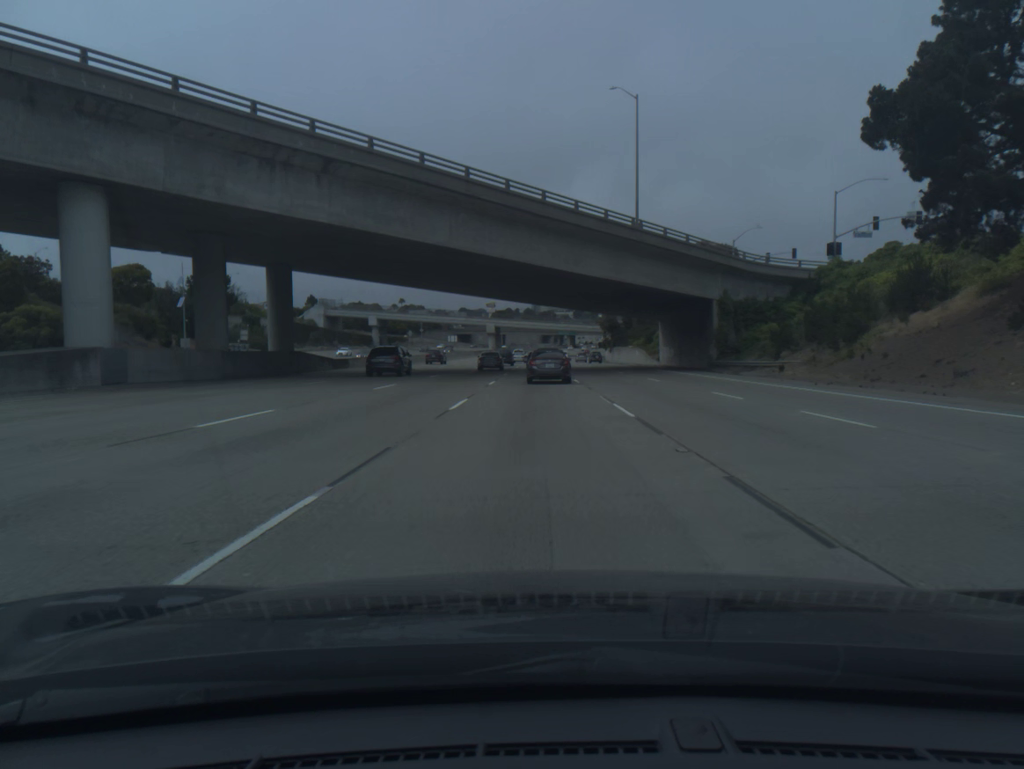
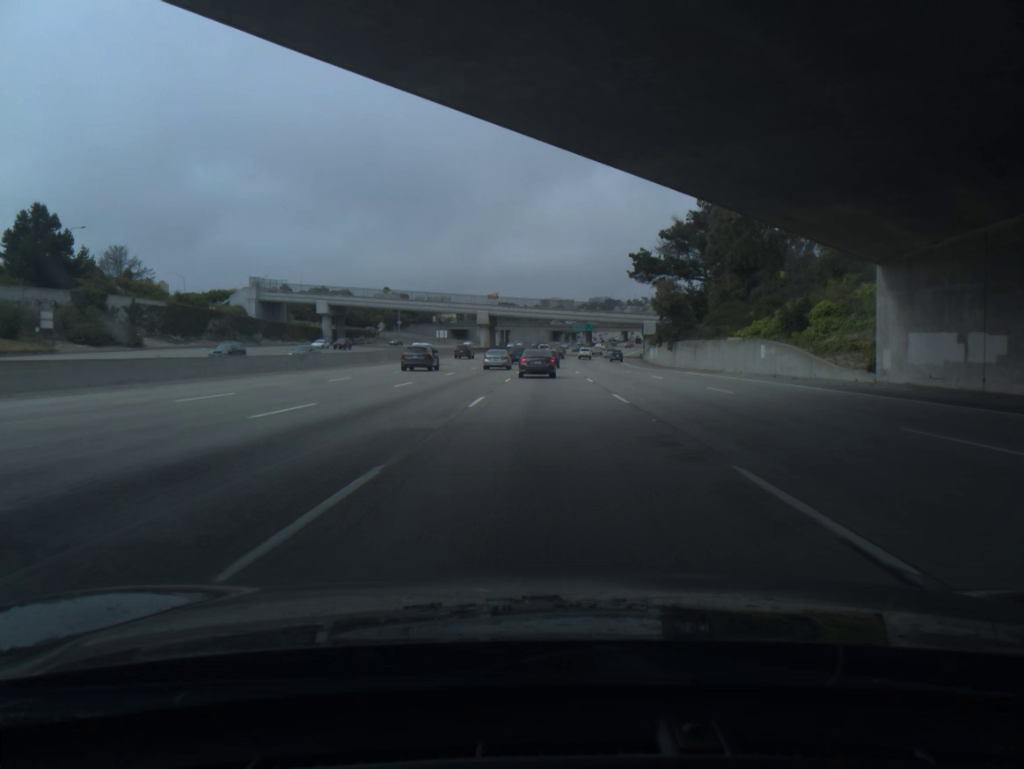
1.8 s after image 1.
(-0.6, +55.5) m; -1°
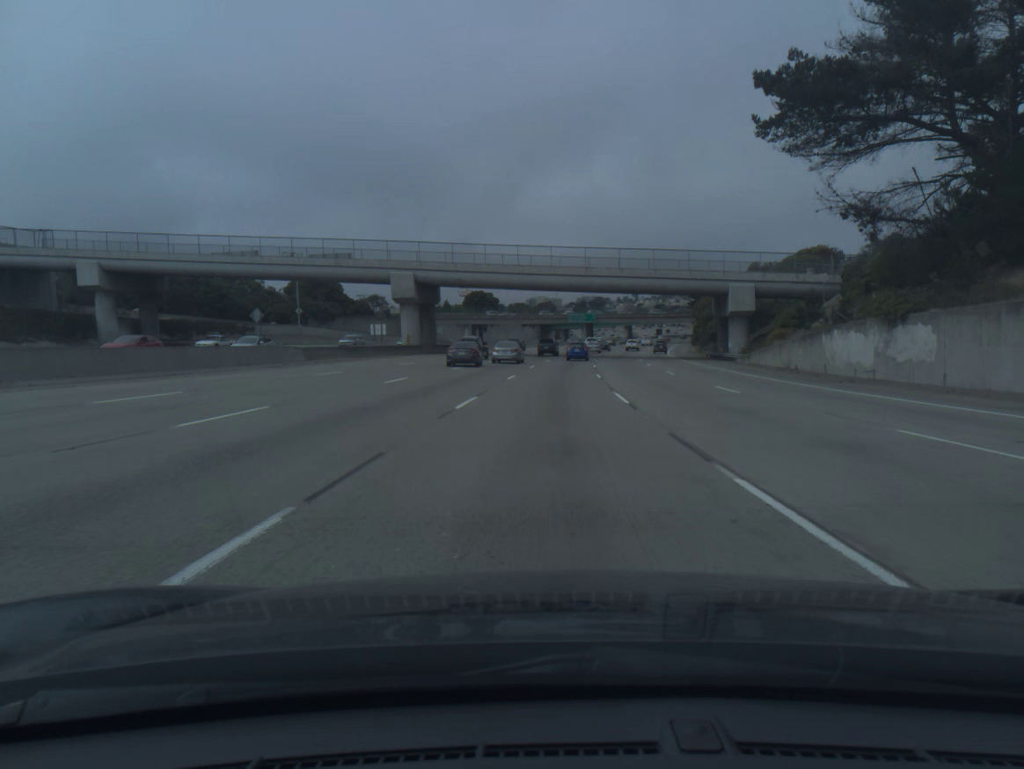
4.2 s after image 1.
(+0.6, +73.5) m; +1°
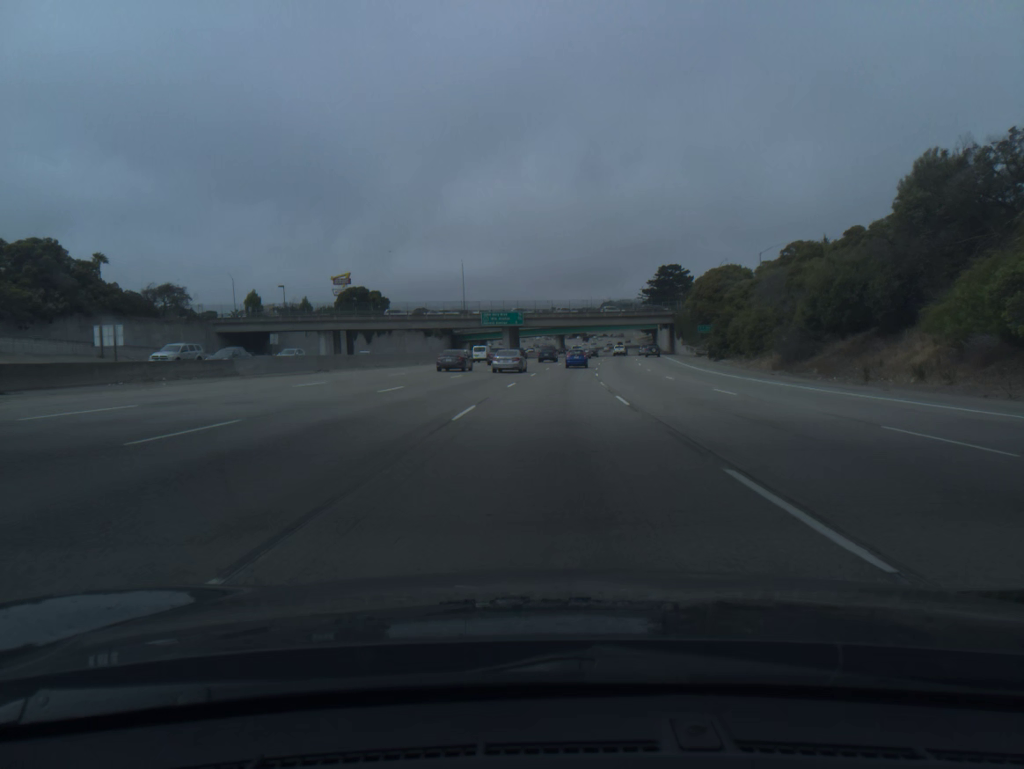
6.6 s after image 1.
(+3.0, +72.3) m; +6°
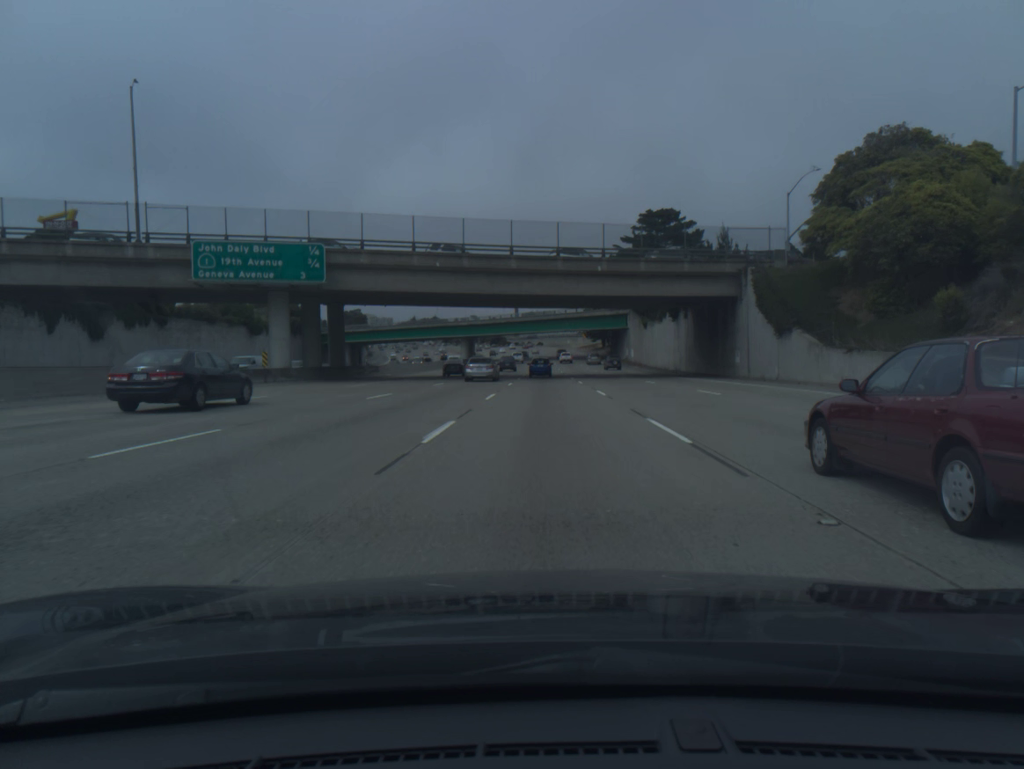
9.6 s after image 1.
(+4.9, +89.4) m; +6°
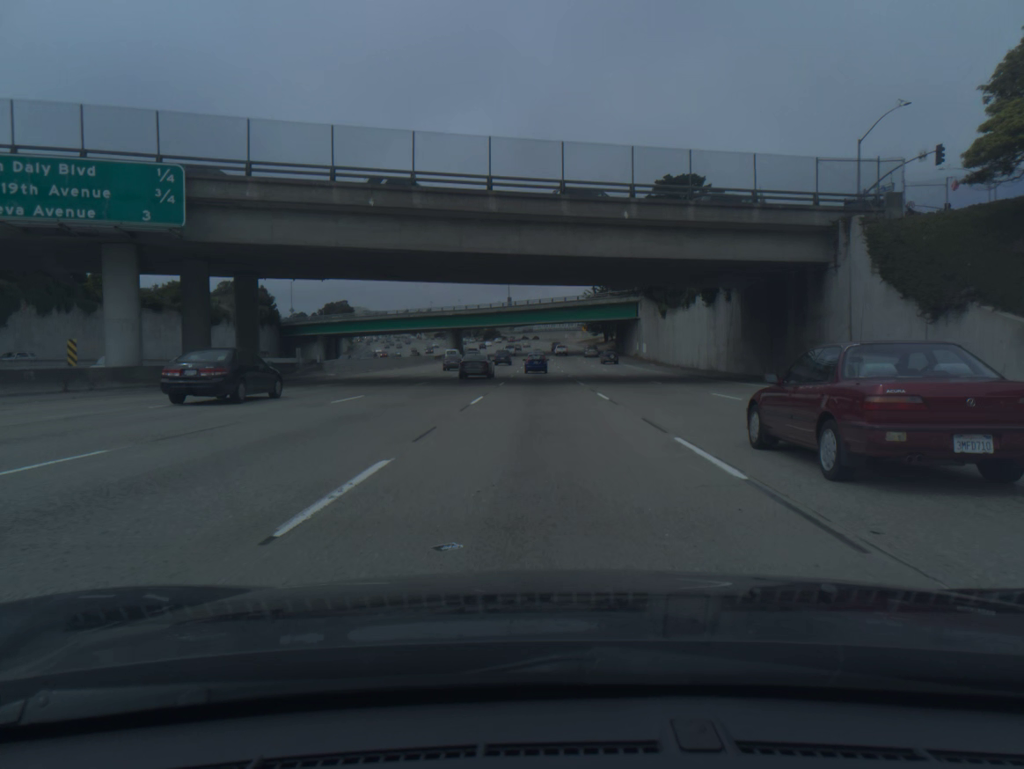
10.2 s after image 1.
(+0.1, +17.8) m; 0°
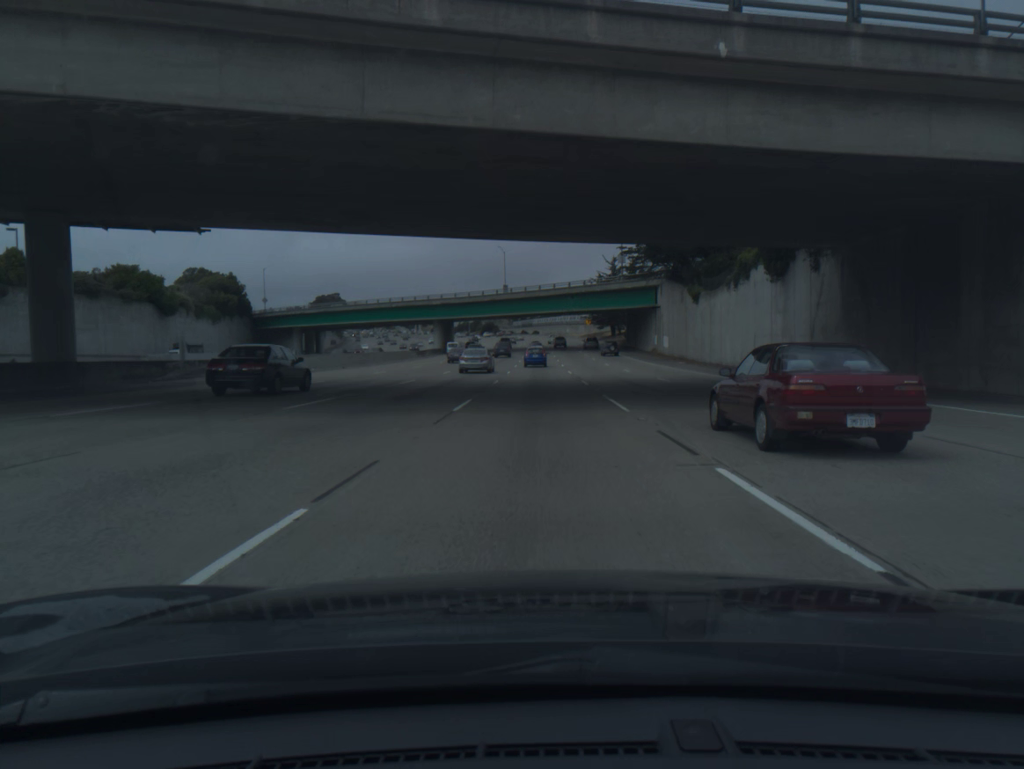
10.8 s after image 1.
(0.0, +17.8) m; 0°
